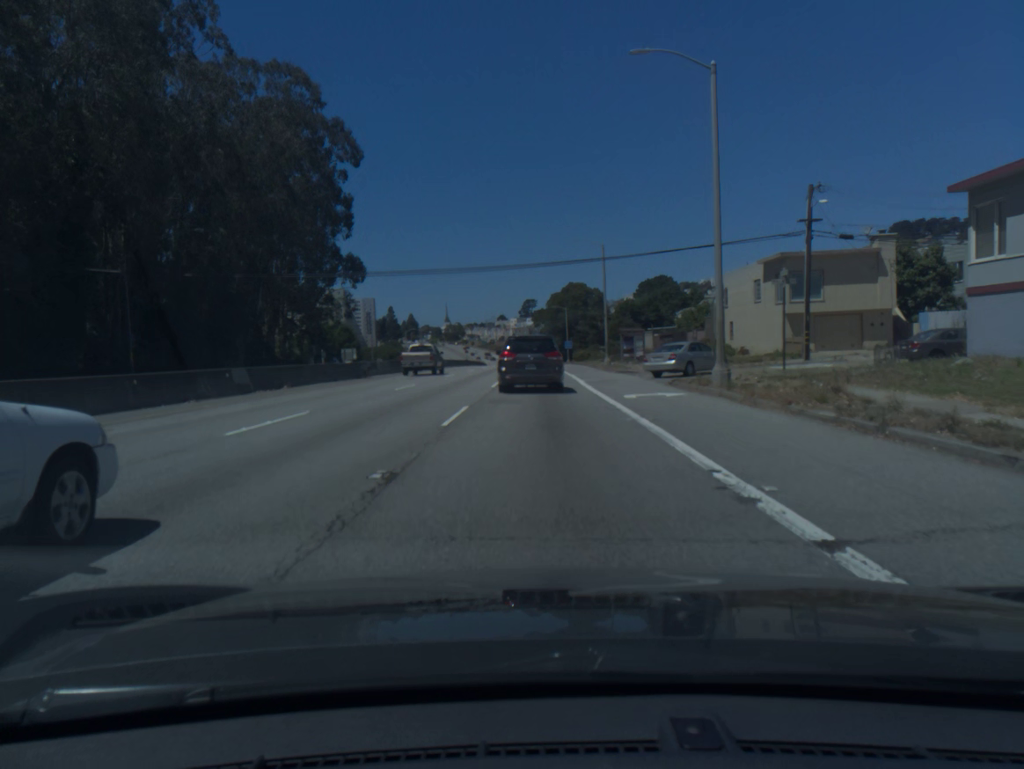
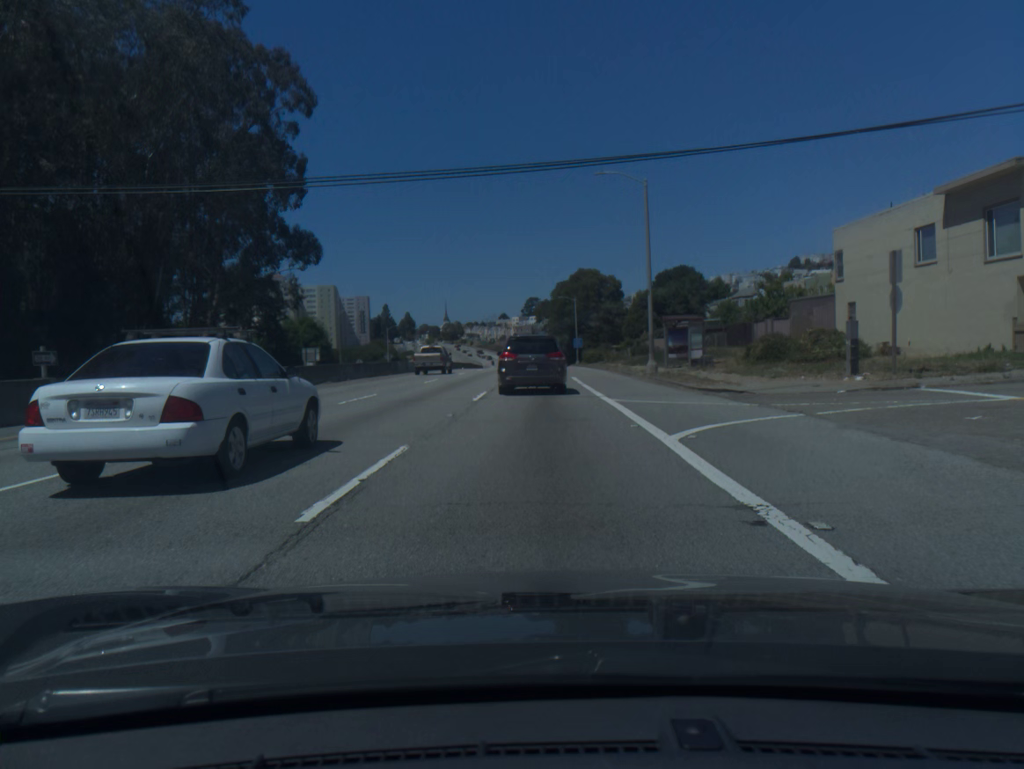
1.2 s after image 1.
(0.0, +22.0) m; 0°
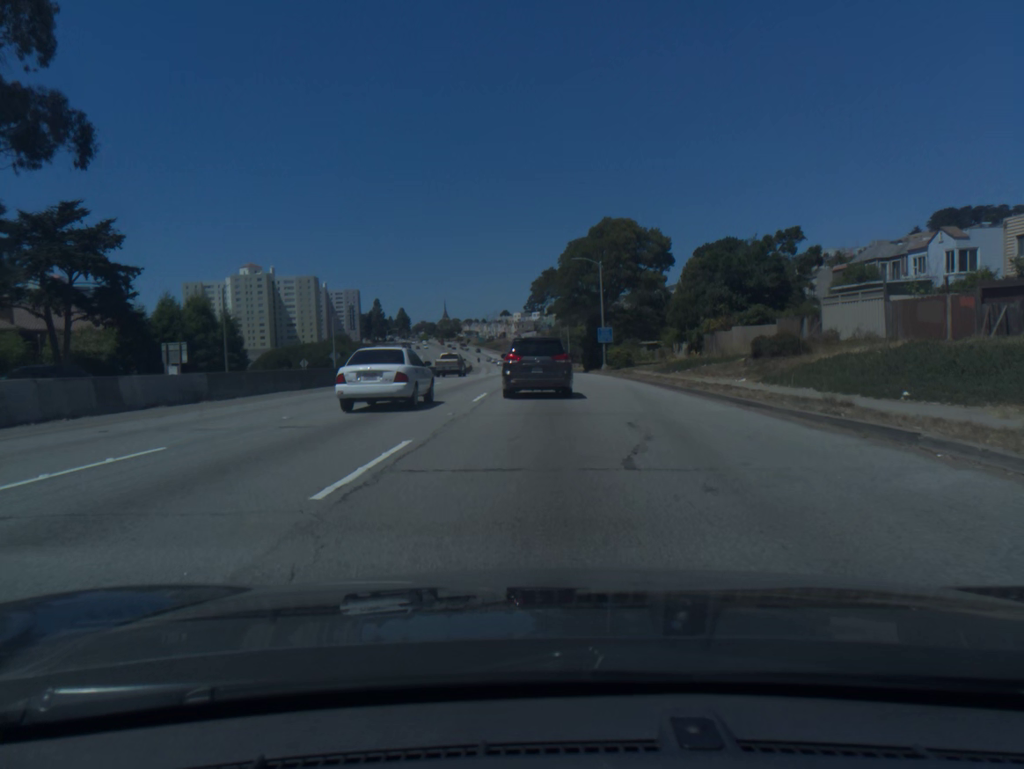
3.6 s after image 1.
(0.0, +43.6) m; 0°
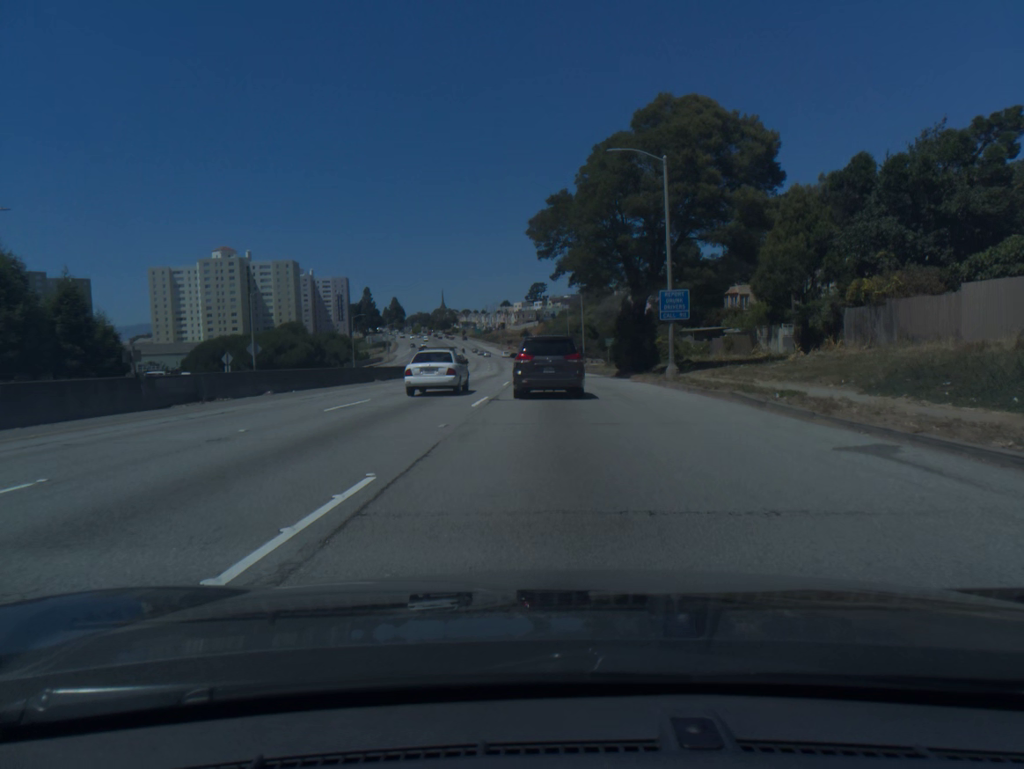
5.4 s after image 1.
(-0.2, +32.3) m; -1°
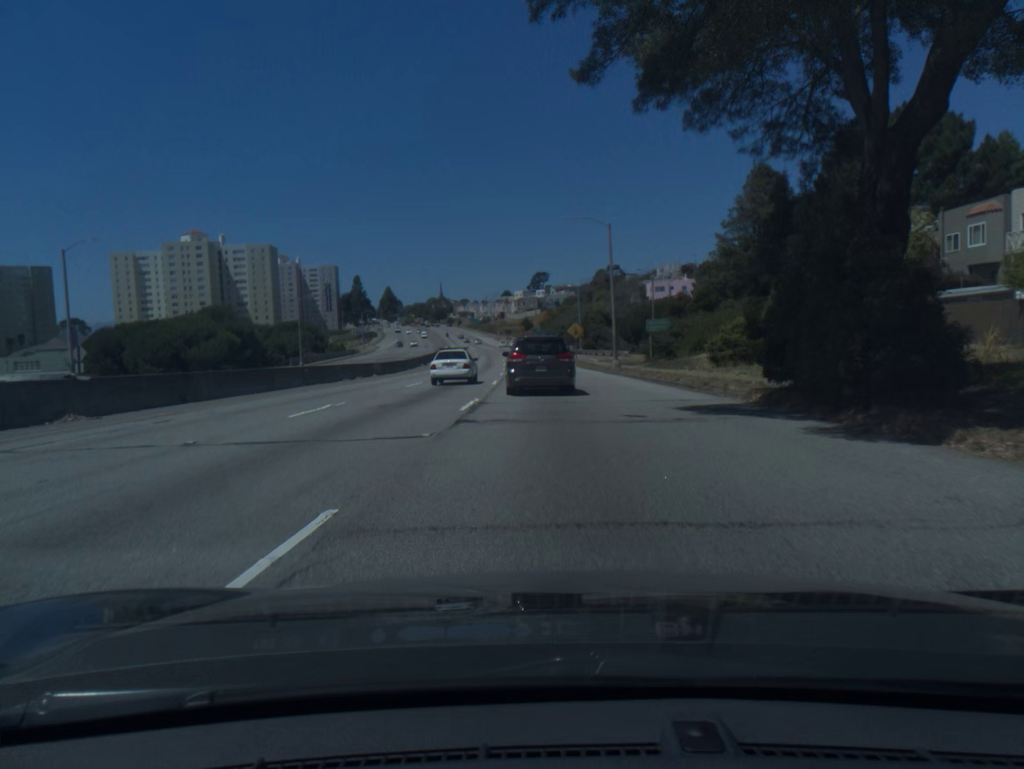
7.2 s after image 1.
(0.0, +31.7) m; 0°
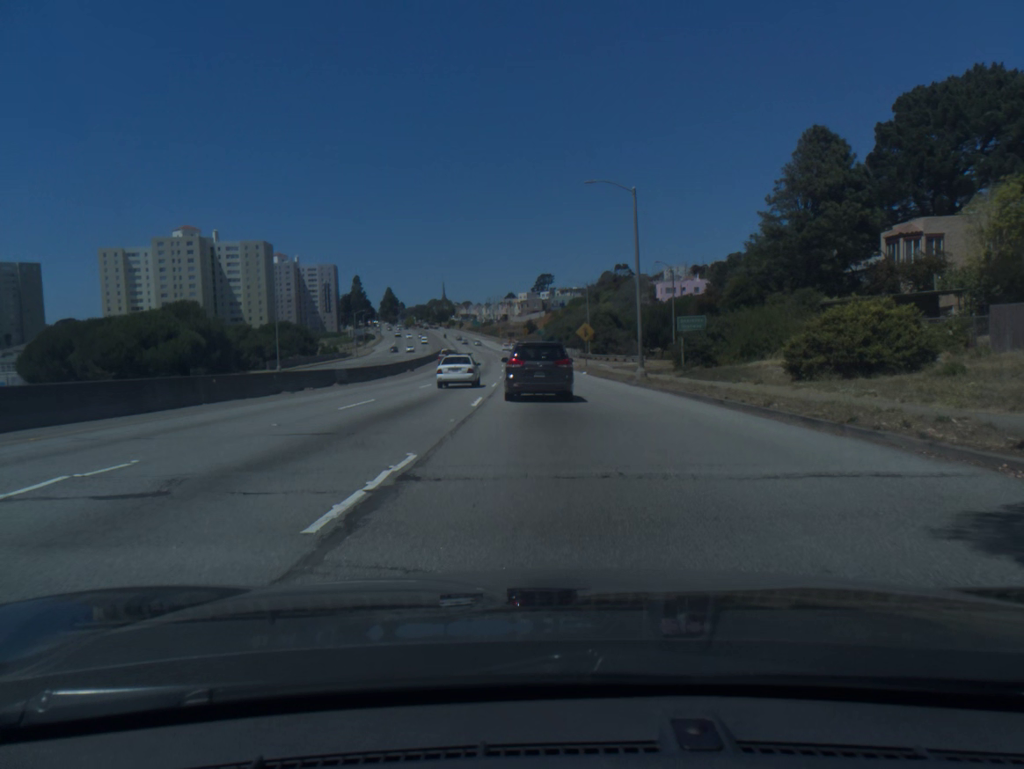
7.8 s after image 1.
(0.0, +10.5) m; 0°
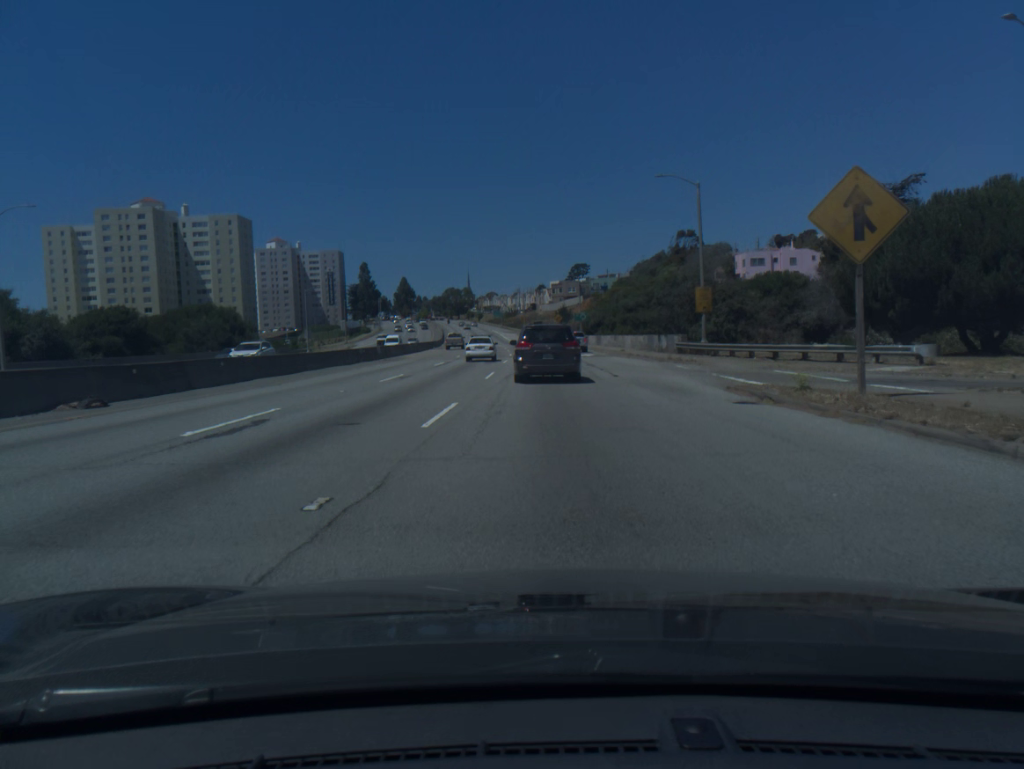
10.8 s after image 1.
(-1.1, +53.6) m; -2°
